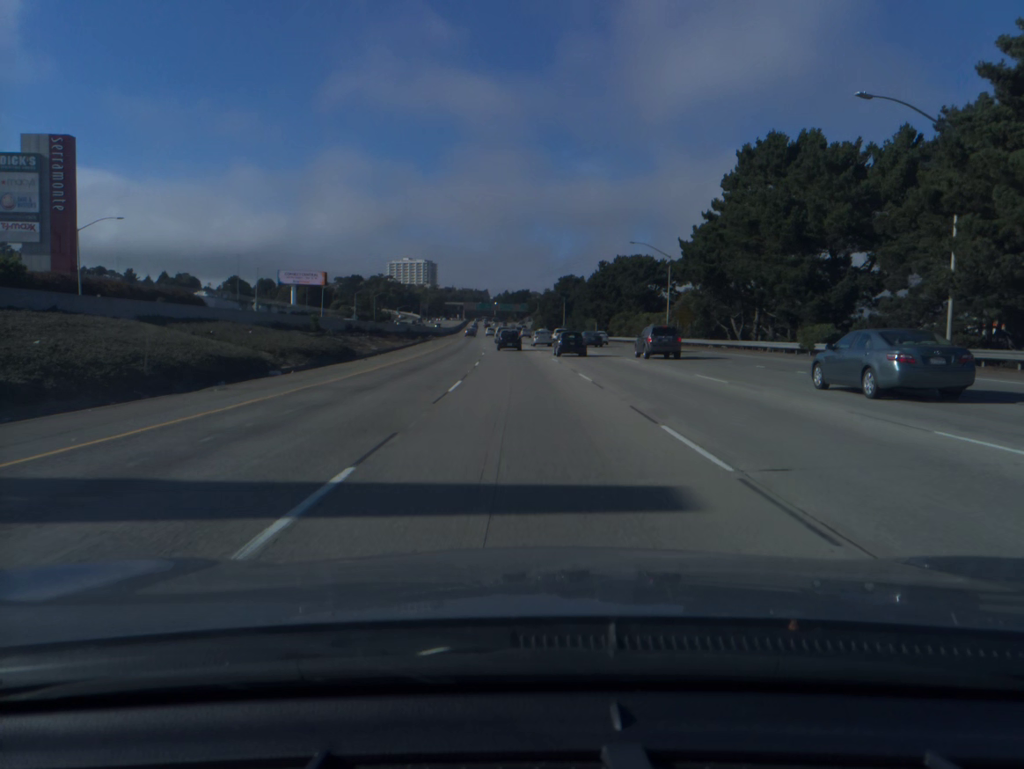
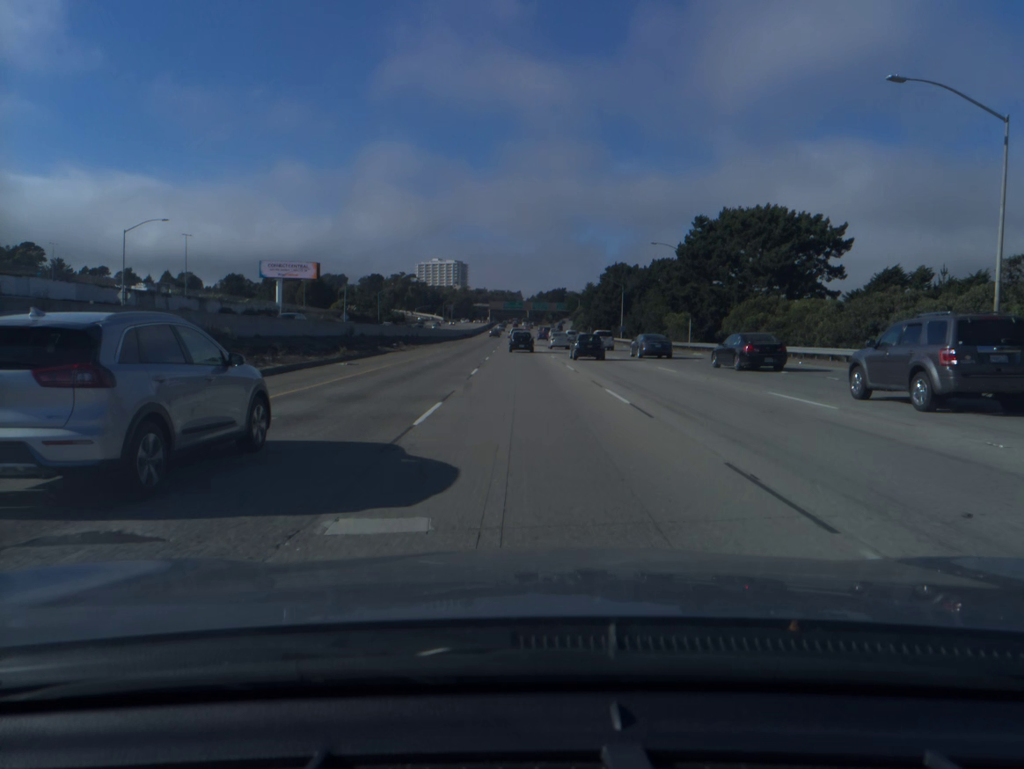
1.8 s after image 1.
(-1.1, +50.8) m; -2°
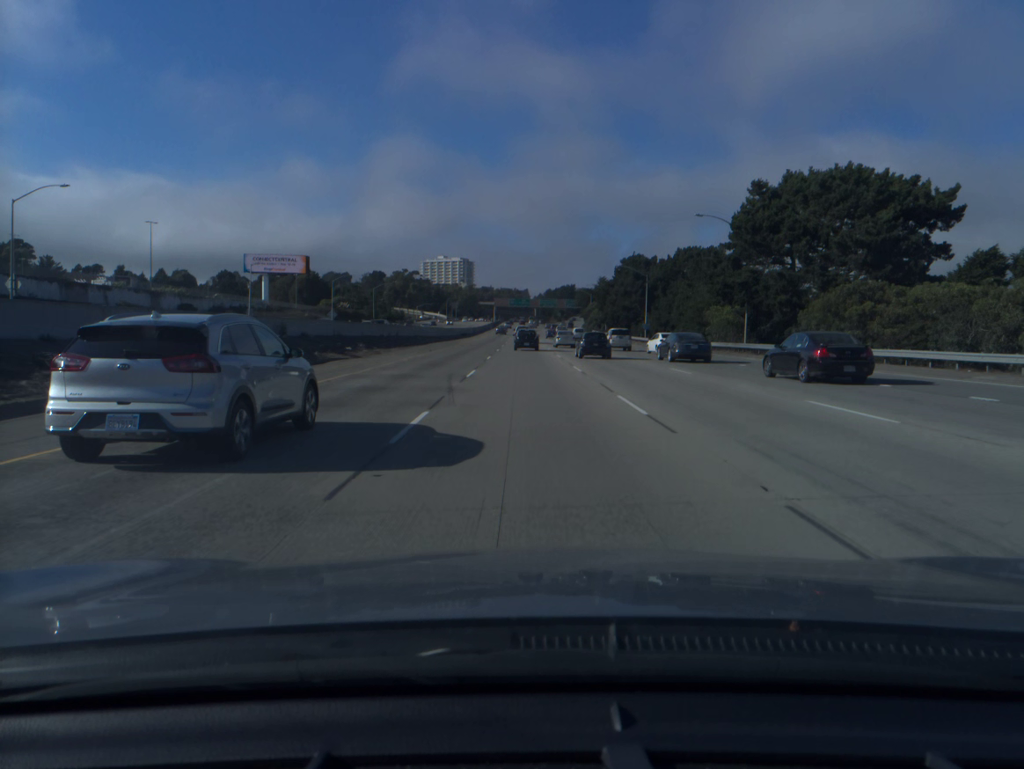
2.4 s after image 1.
(-0.1, +16.9) m; -1°
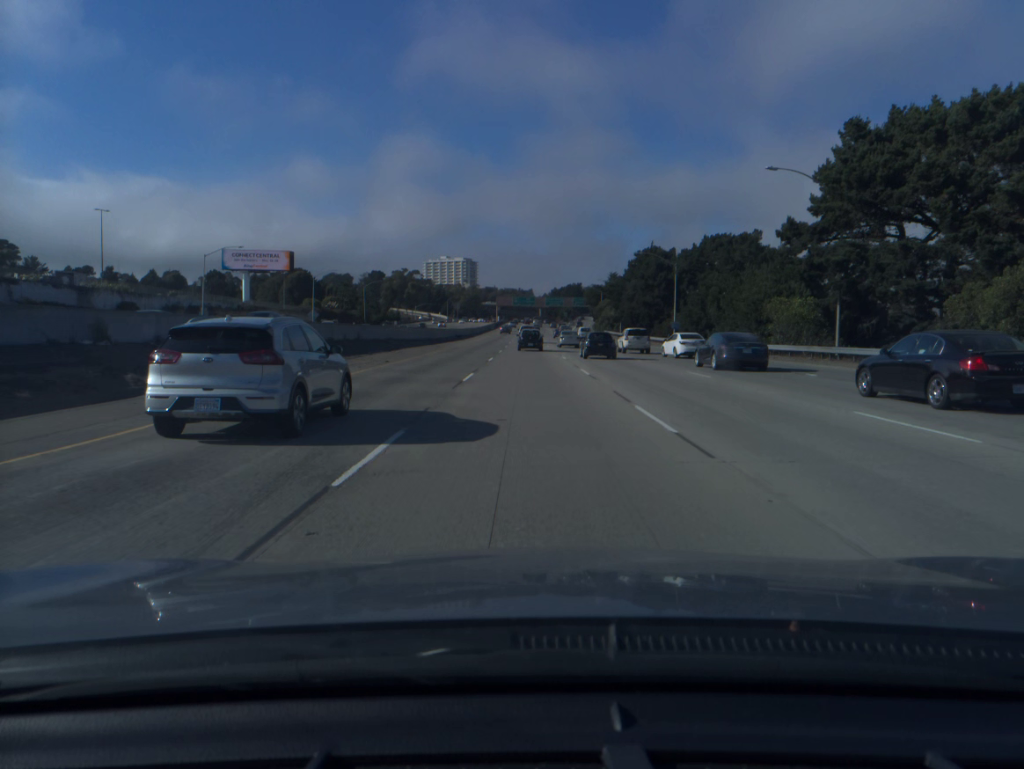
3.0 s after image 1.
(0.0, +16.9) m; 0°
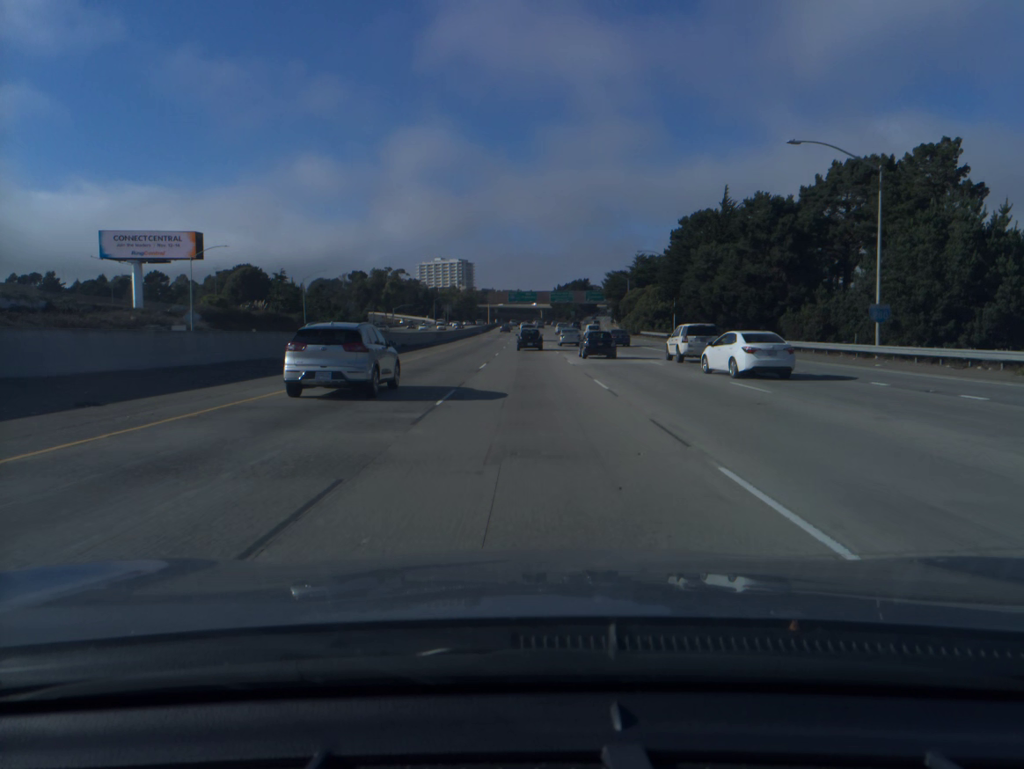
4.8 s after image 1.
(0.0, +50.3) m; 0°
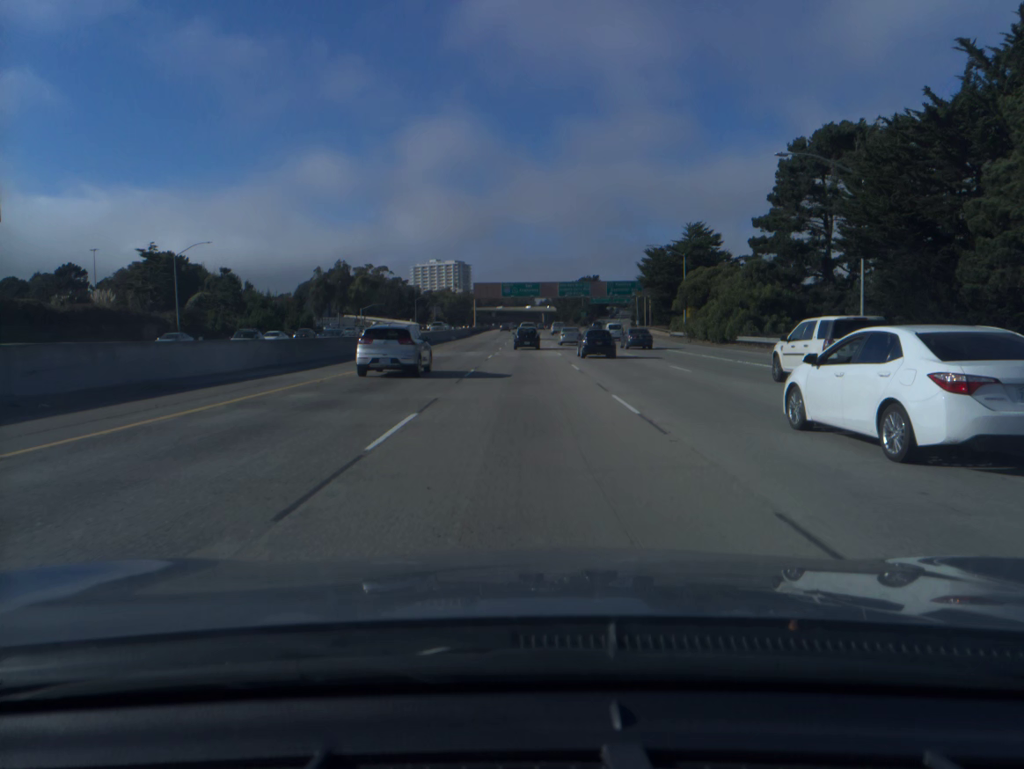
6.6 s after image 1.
(0.0, +50.0) m; 0°
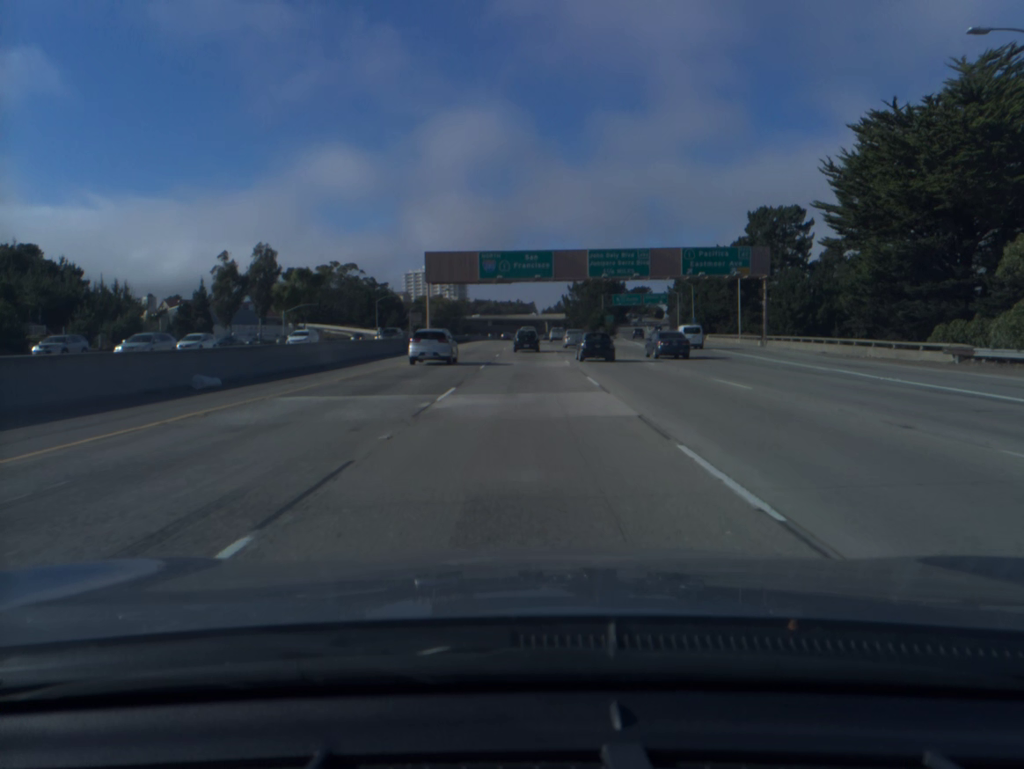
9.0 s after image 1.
(0.0, +65.7) m; 0°
